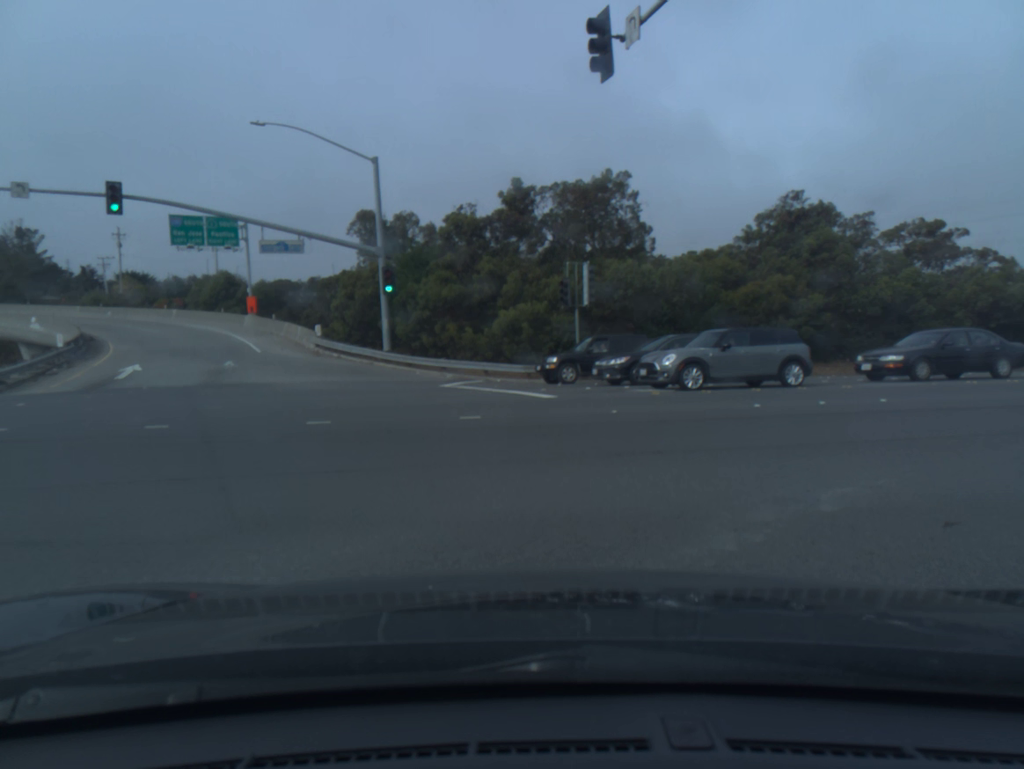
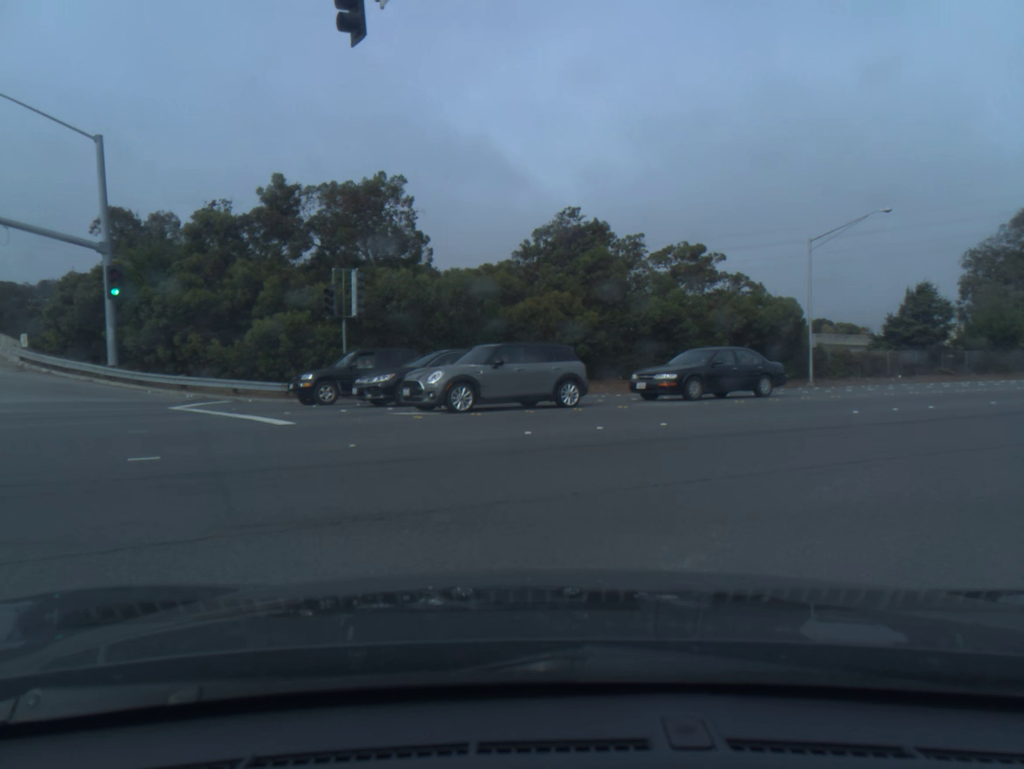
(+0.4, +2.4) m; +20°
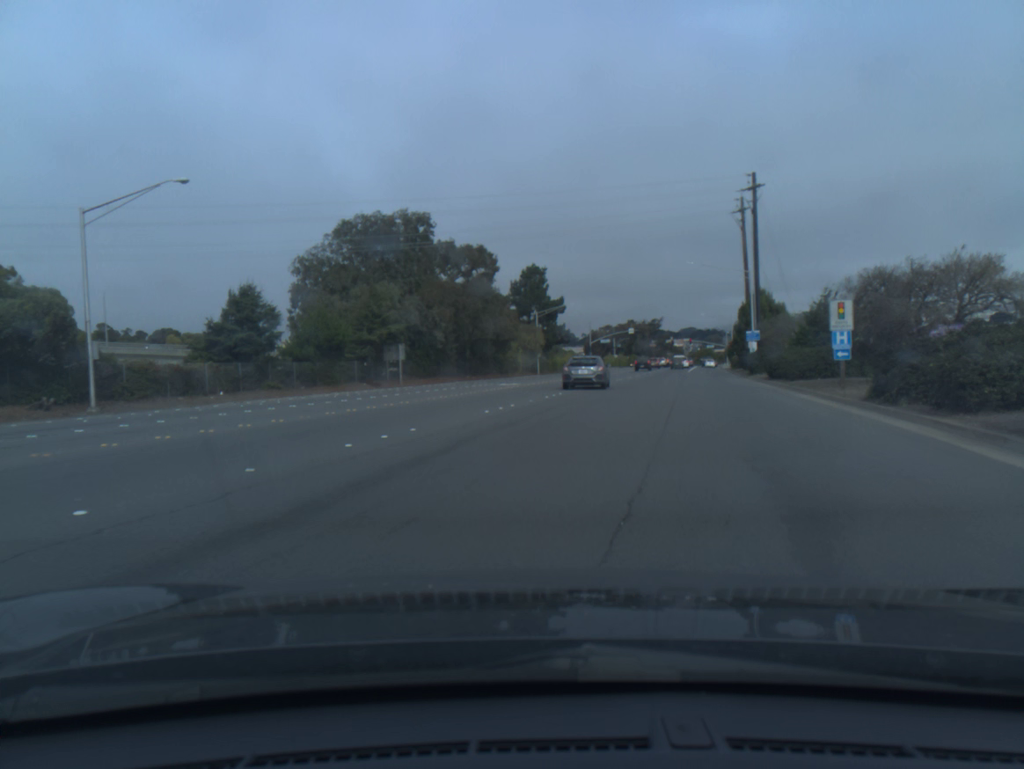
(+4.2, +10.2) m; +35°
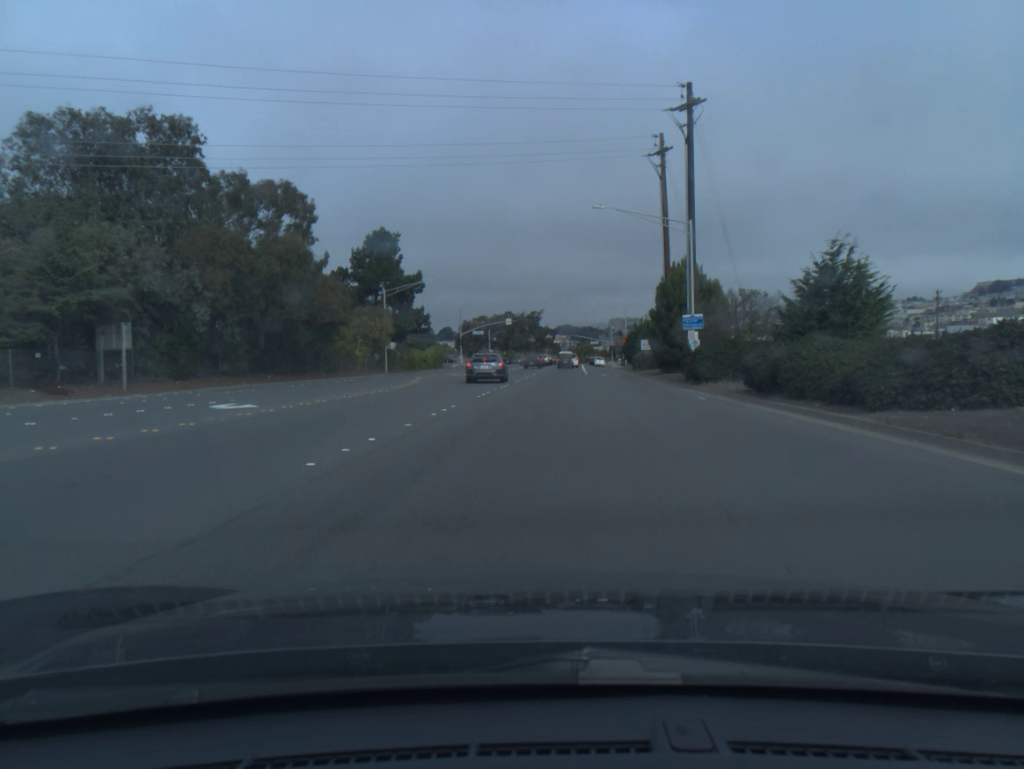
(+2.0, +23.9) m; +7°
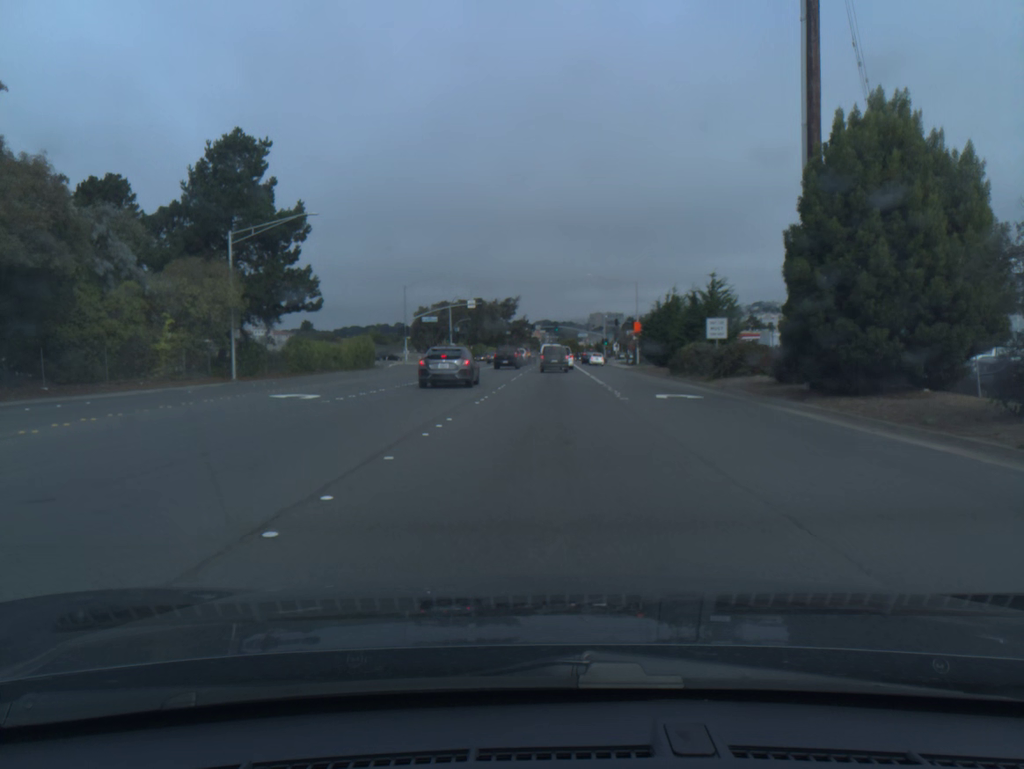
(+0.6, +34.3) m; +1°
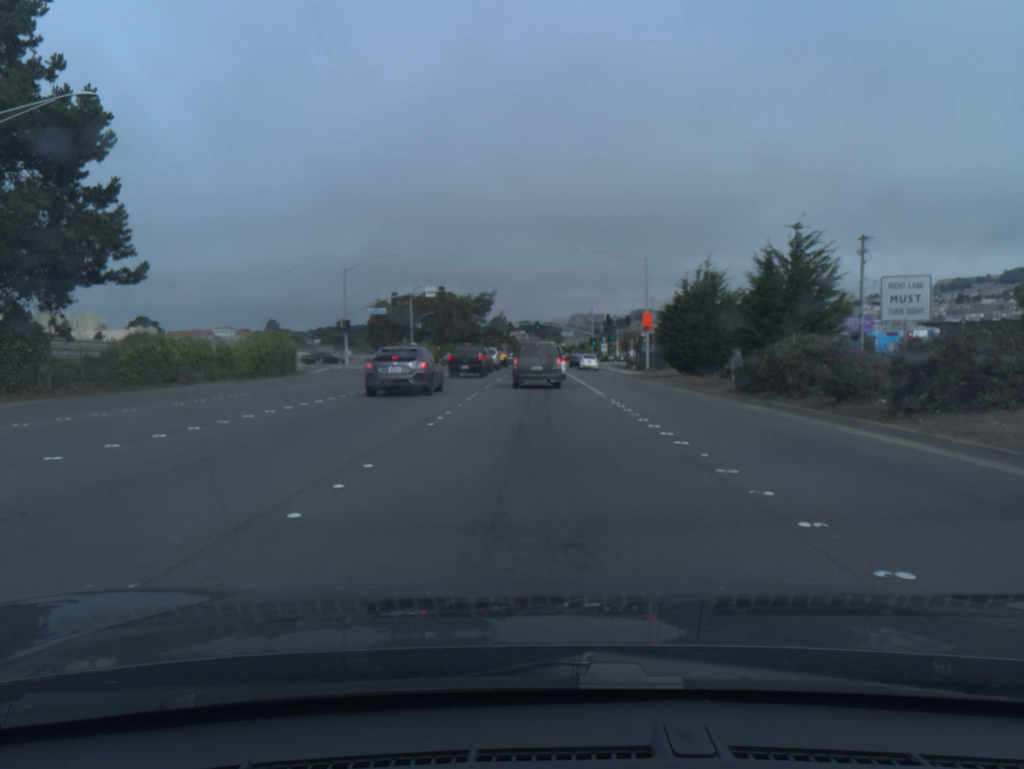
(+0.4, +20.4) m; +1°
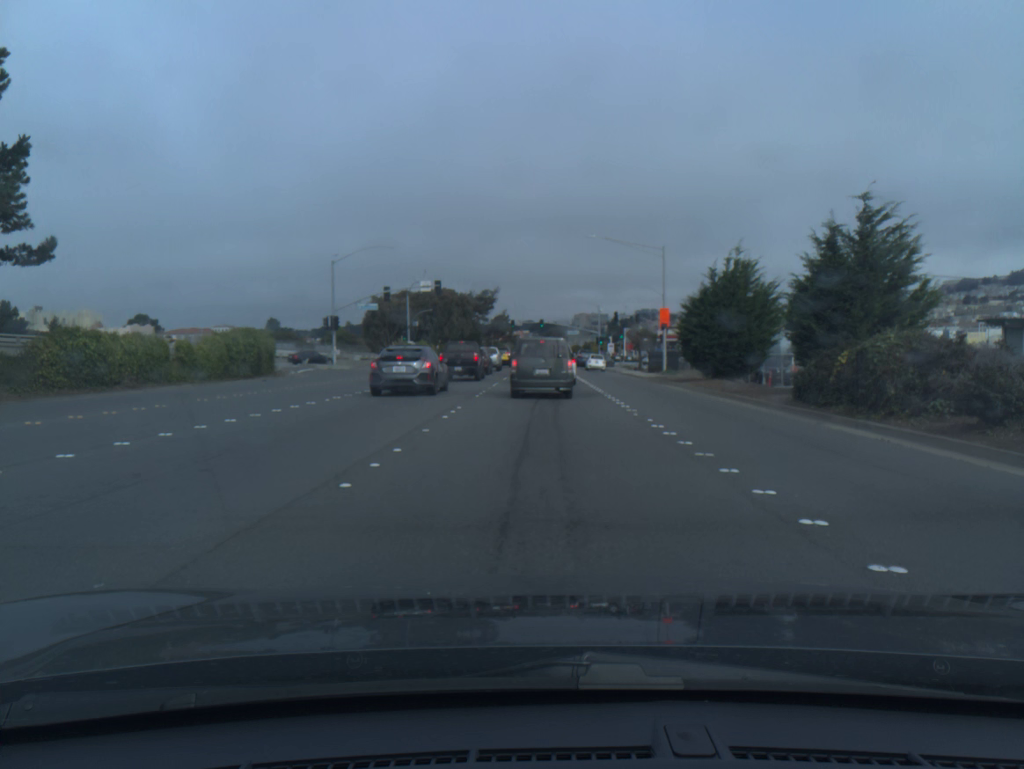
(0.0, +6.2) m; 0°
